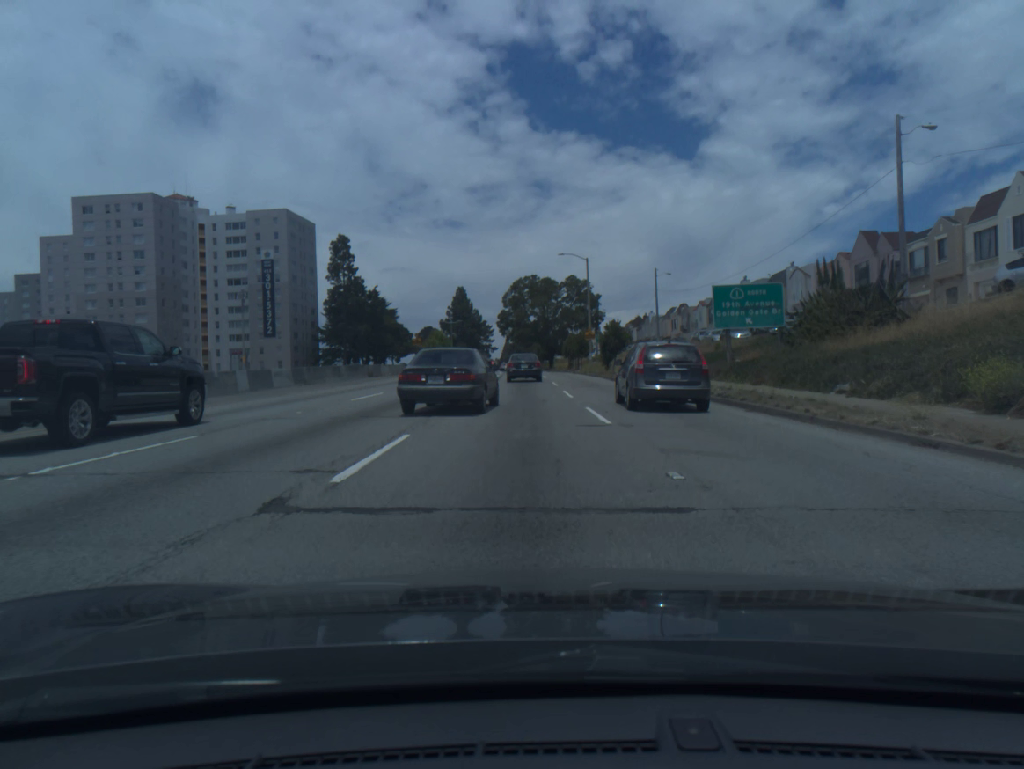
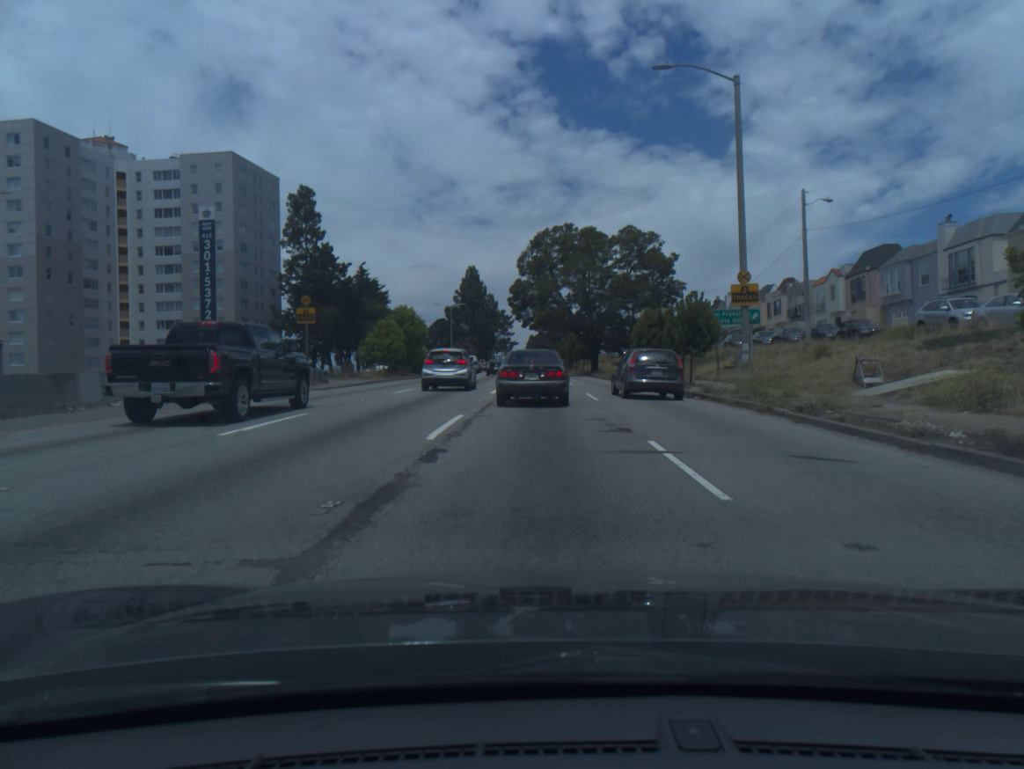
(-1.0, +40.8) m; -2°
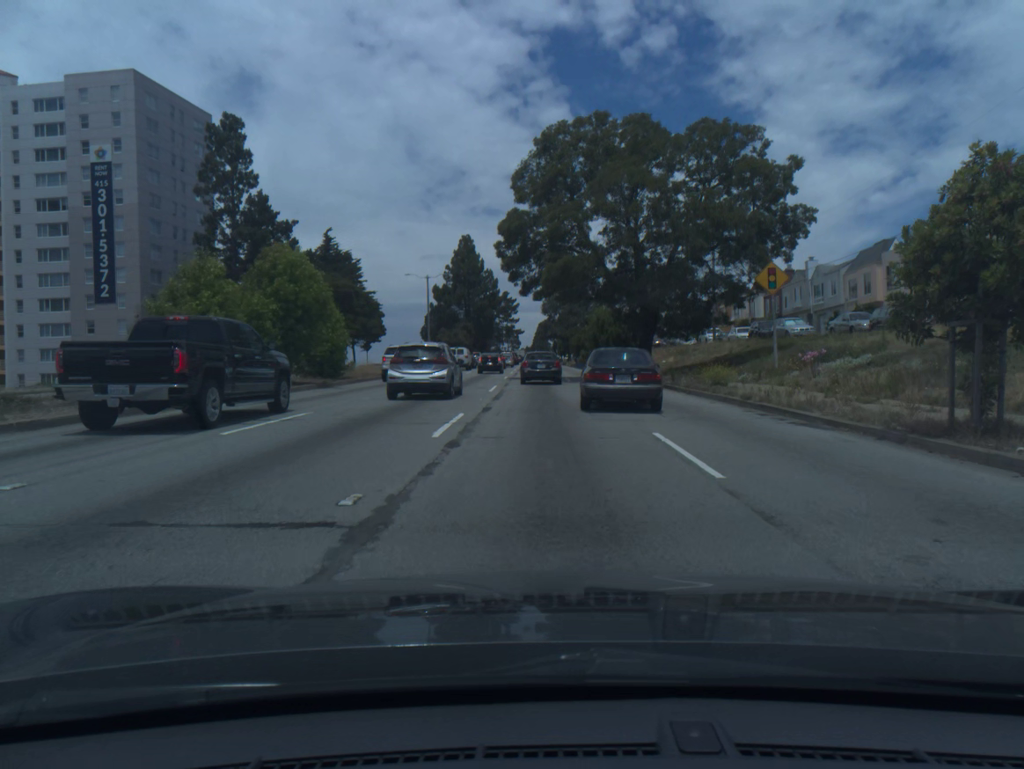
(-0.2, +29.2) m; -1°
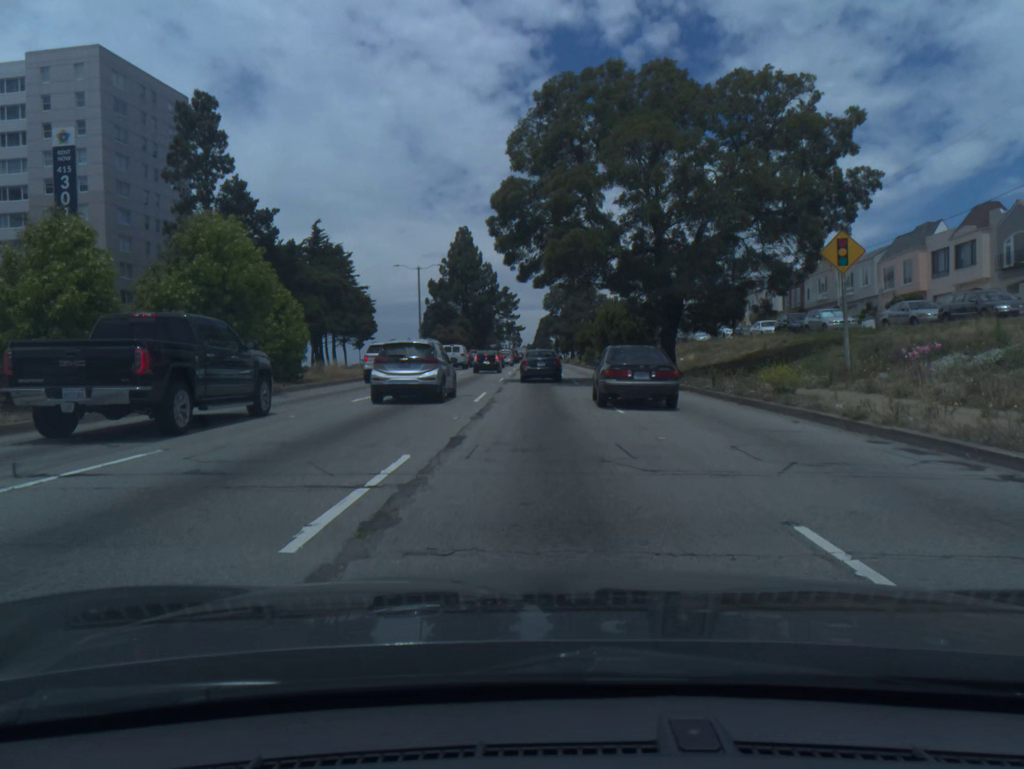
(0.0, +6.7) m; 0°
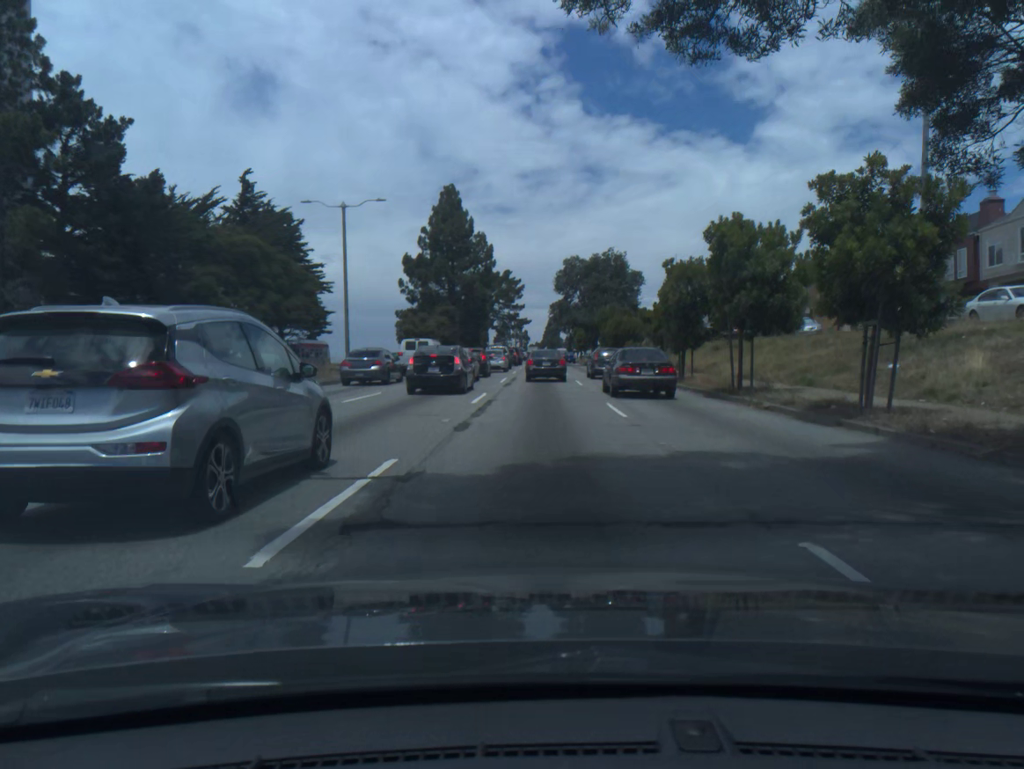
(-0.2, +30.3) m; -1°
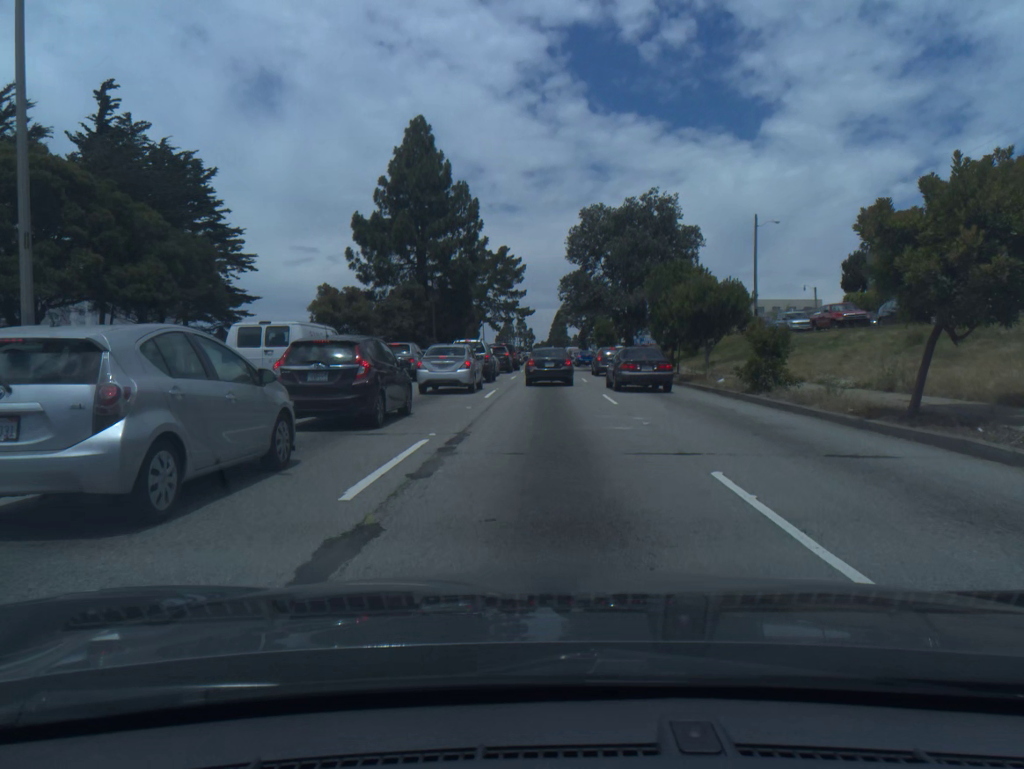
(+0.1, +26.6) m; 0°
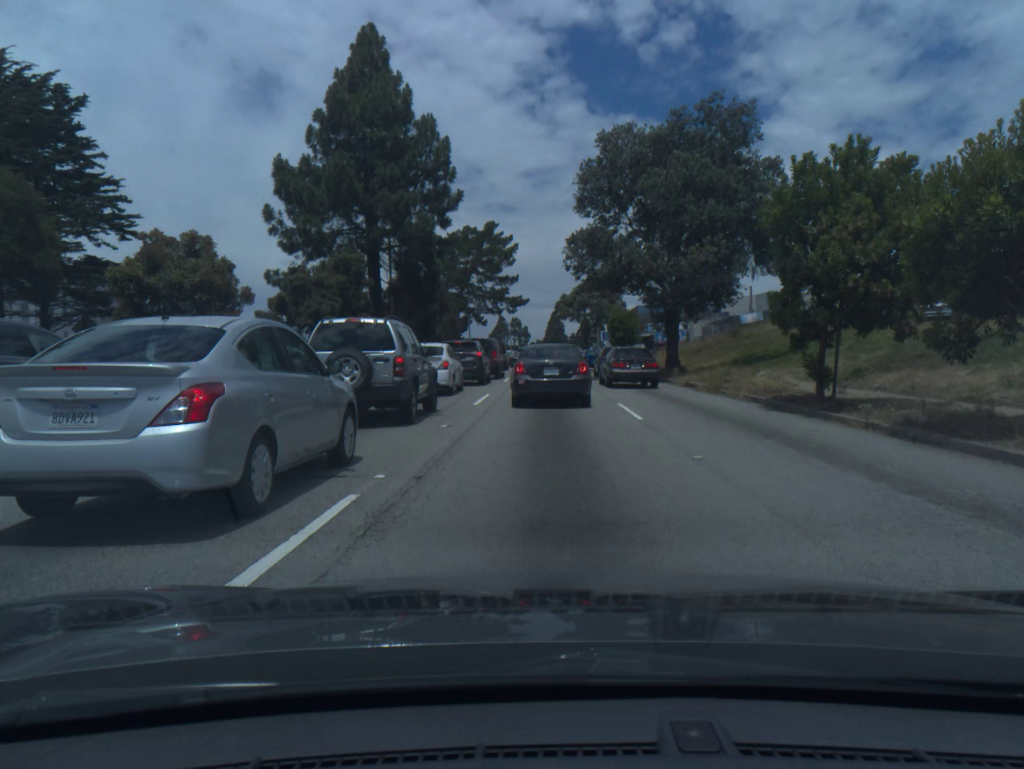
(0.0, +19.1) m; 0°
